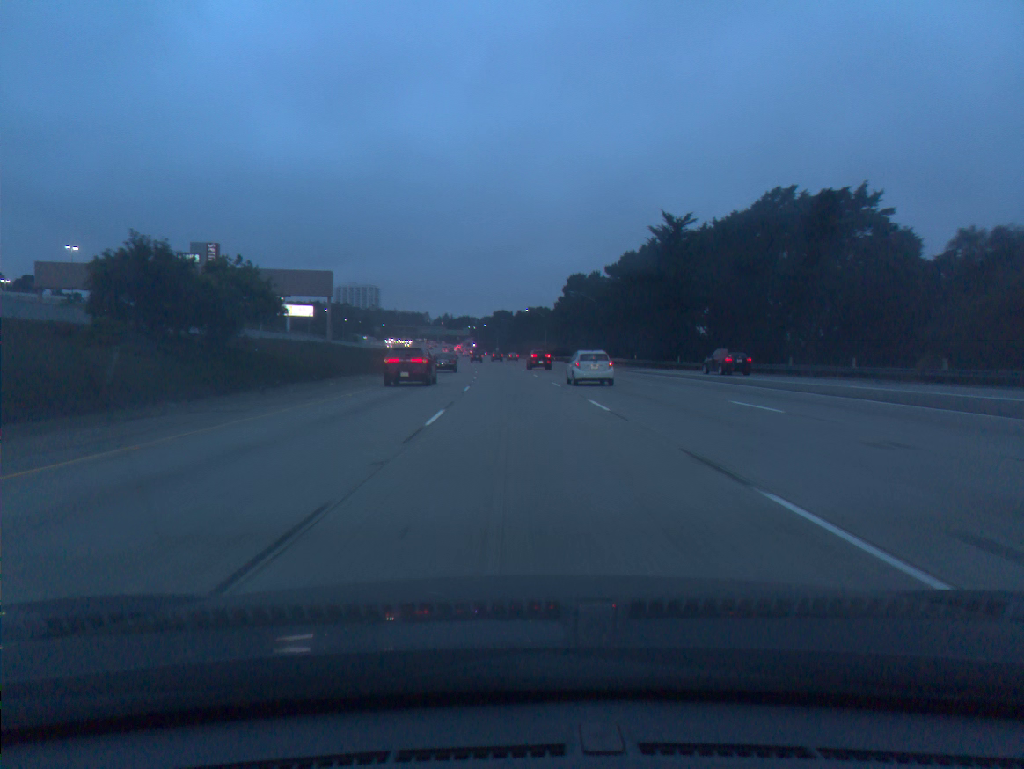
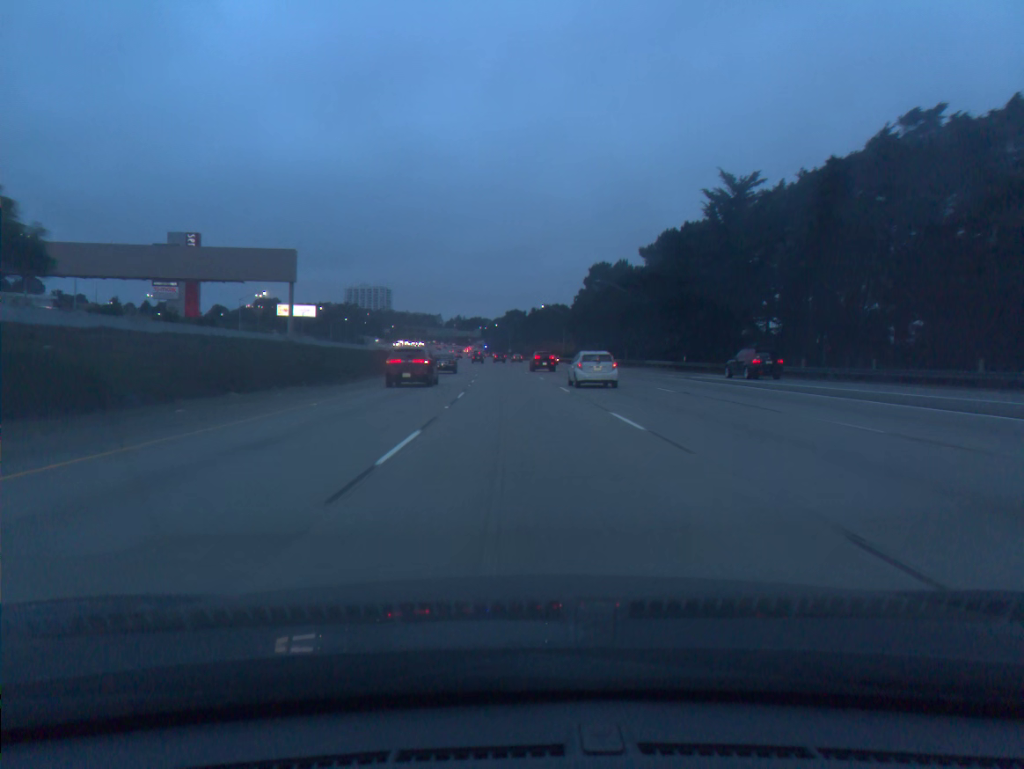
(-0.2, +19.2) m; -1°
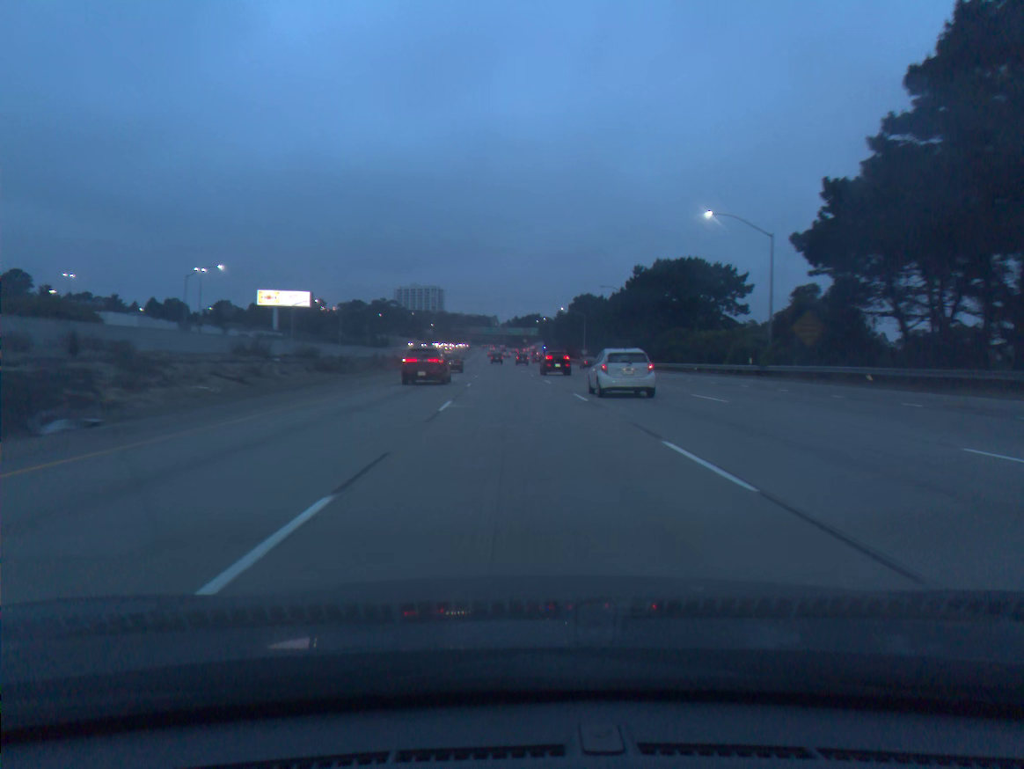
(-3.7, +93.4) m; -4°
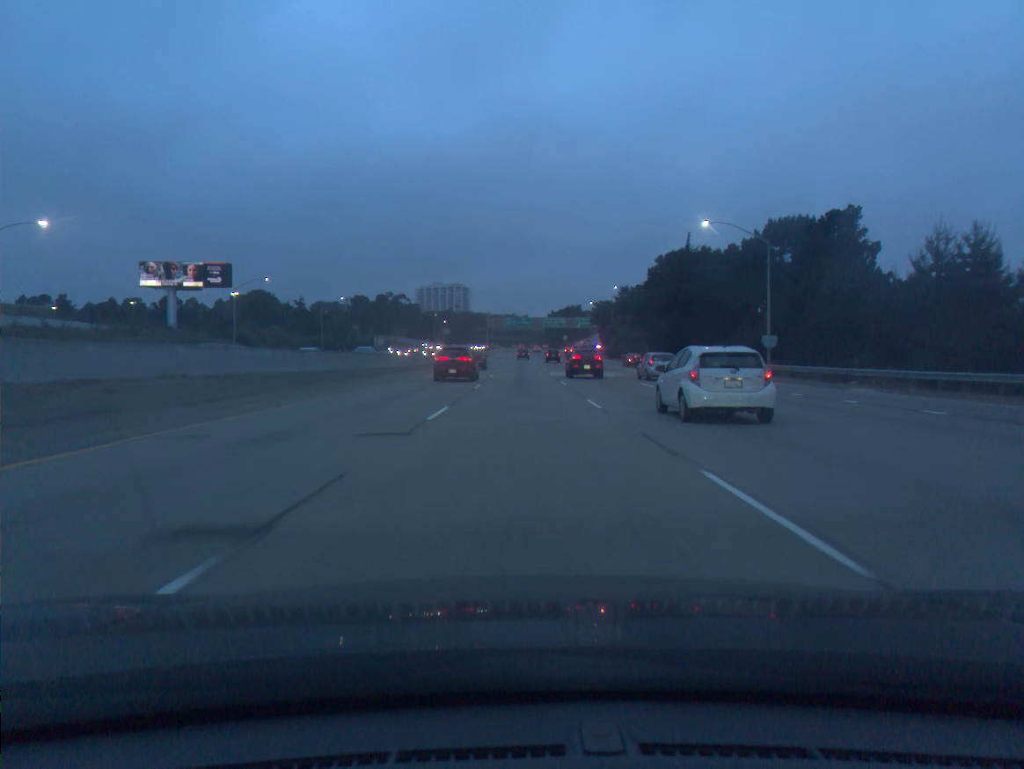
(-2.3, +90.3) m; -2°
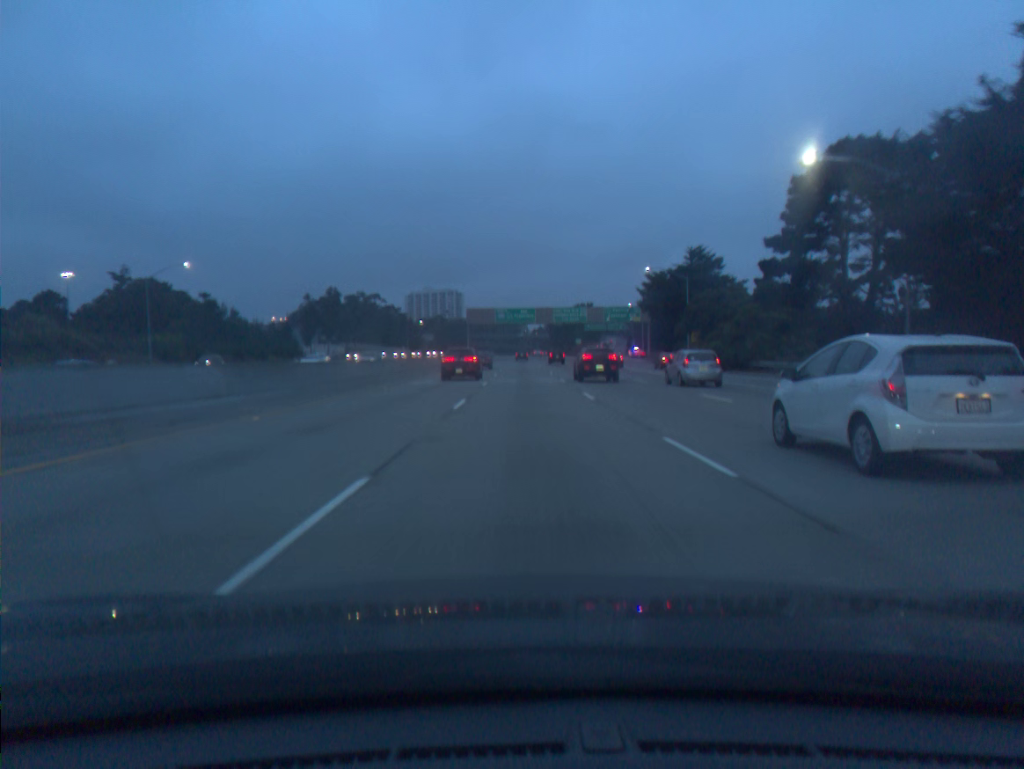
(+0.1, +69.9) m; 0°
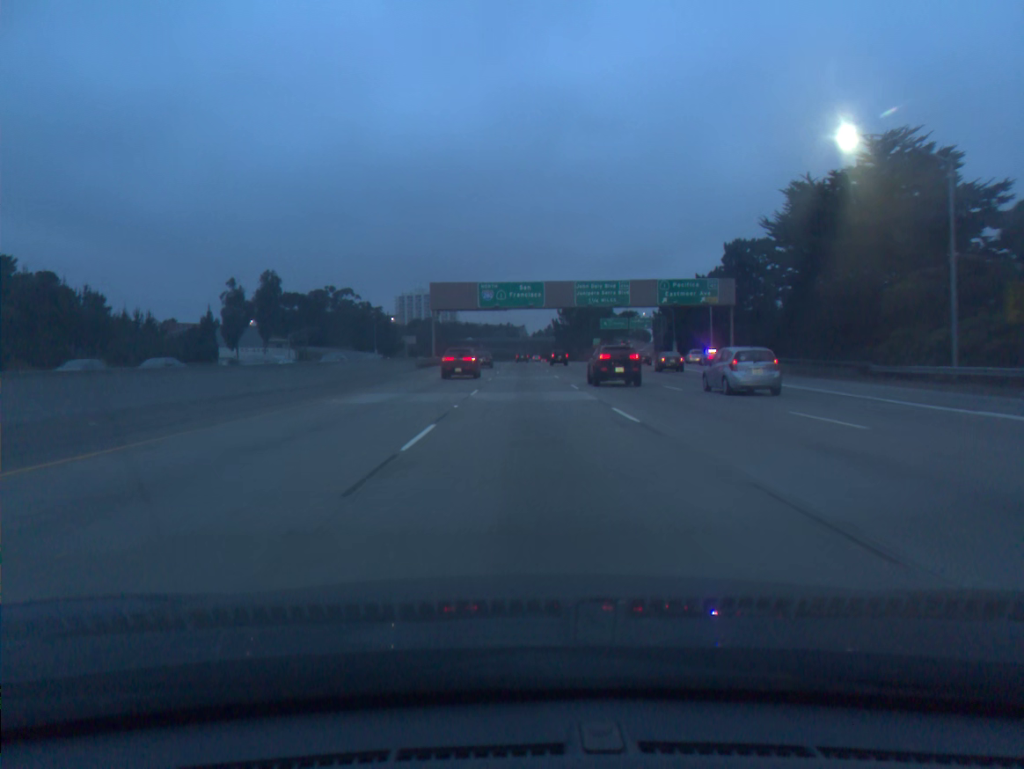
(+0.1, +51.9) m; 0°
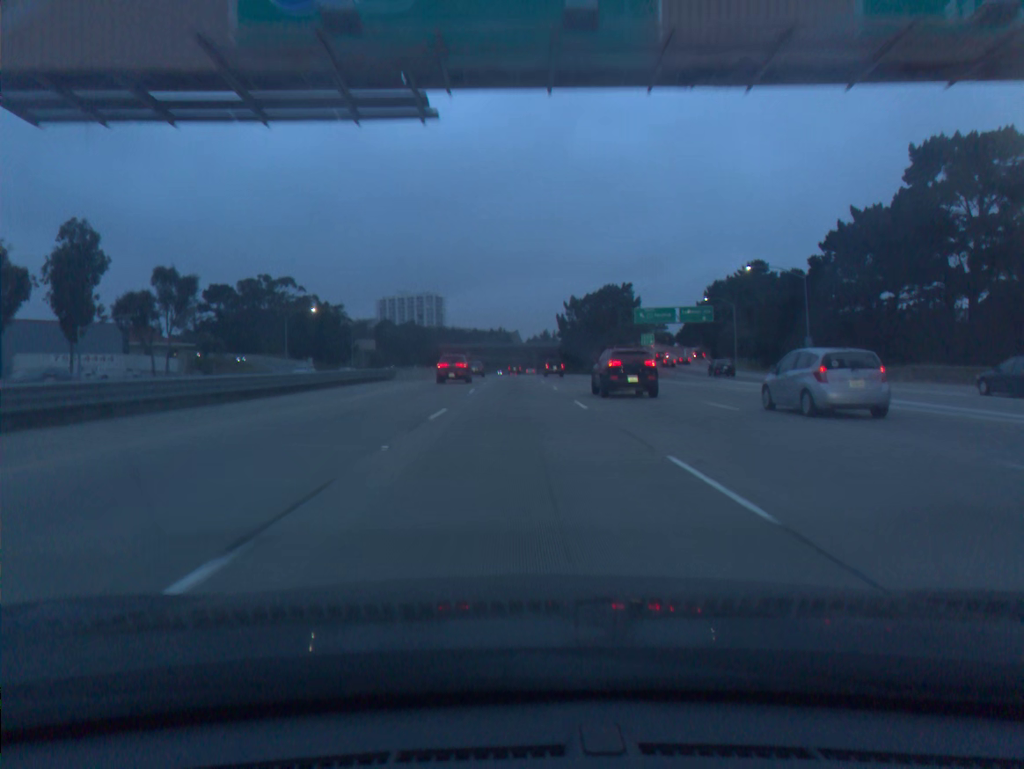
(+0.3, +67.3) m; +1°
